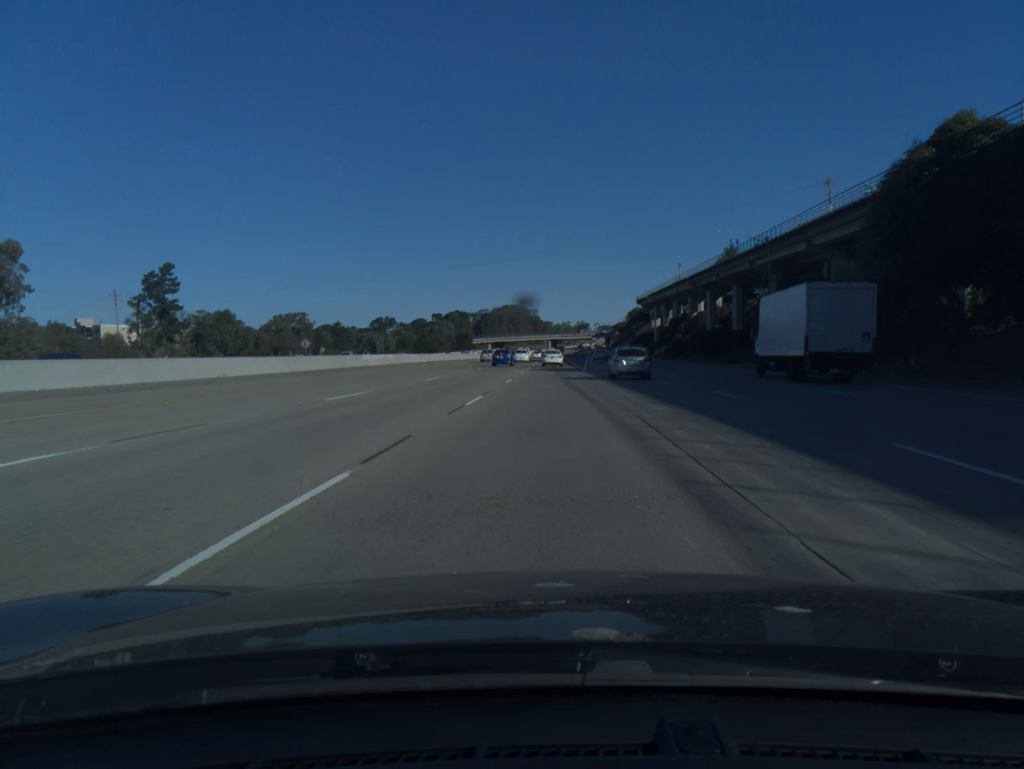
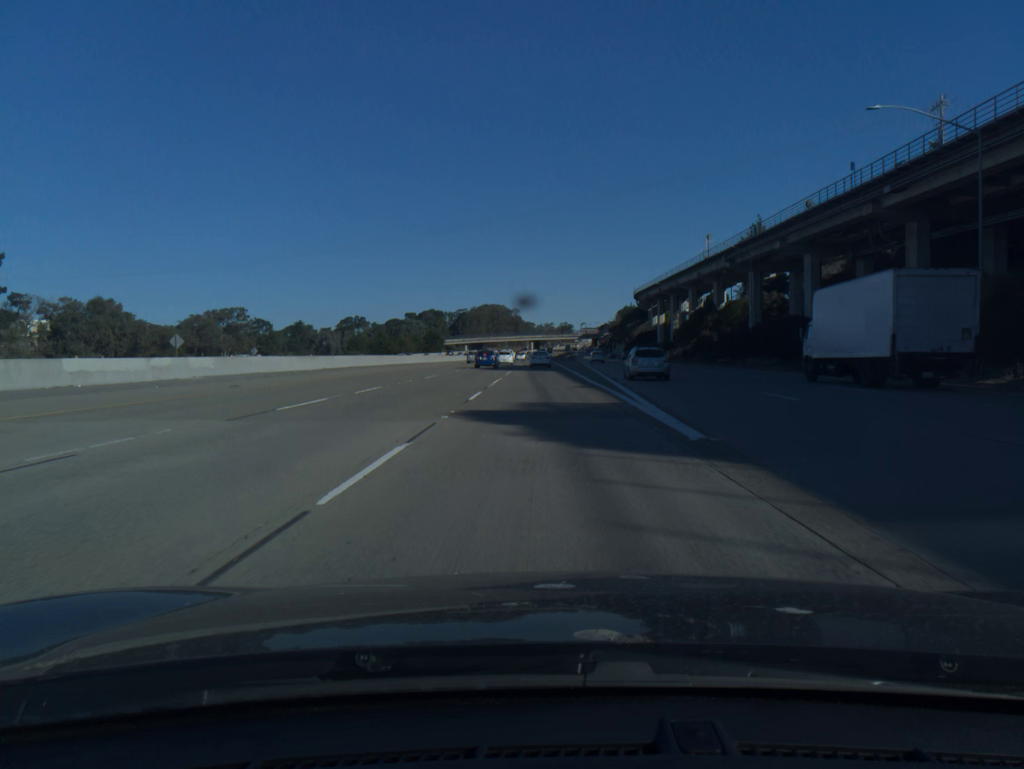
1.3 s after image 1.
(+0.4, +40.6) m; +1°
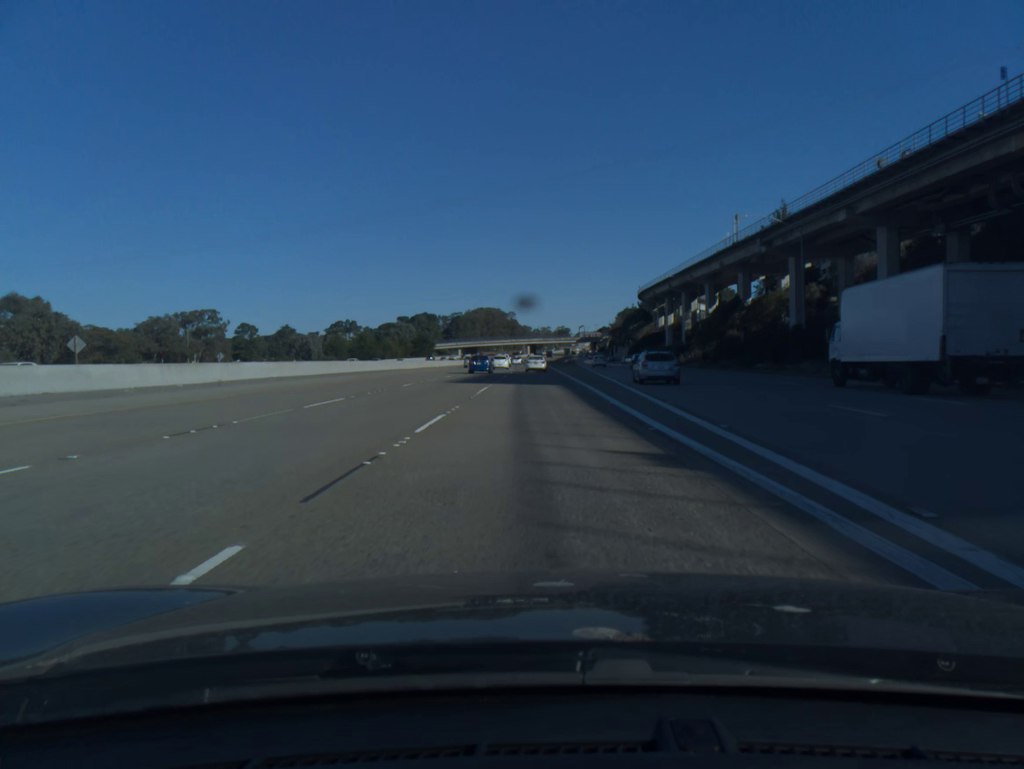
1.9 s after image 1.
(+0.1, +18.7) m; 0°
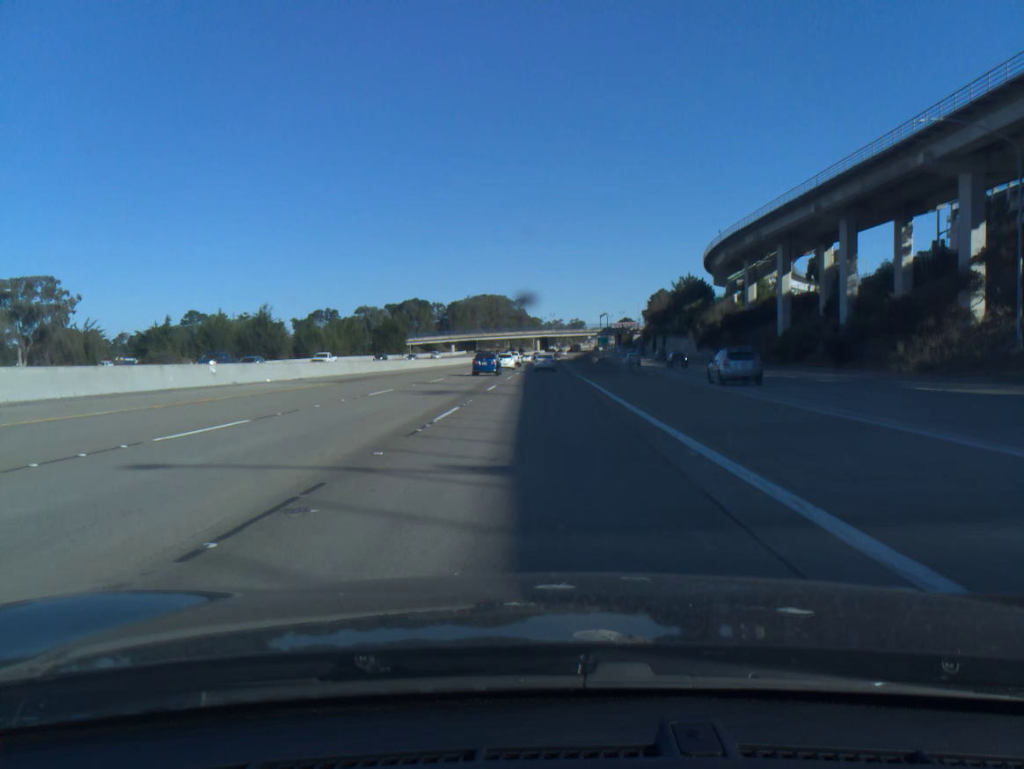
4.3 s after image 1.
(-0.5, +76.4) m; -1°
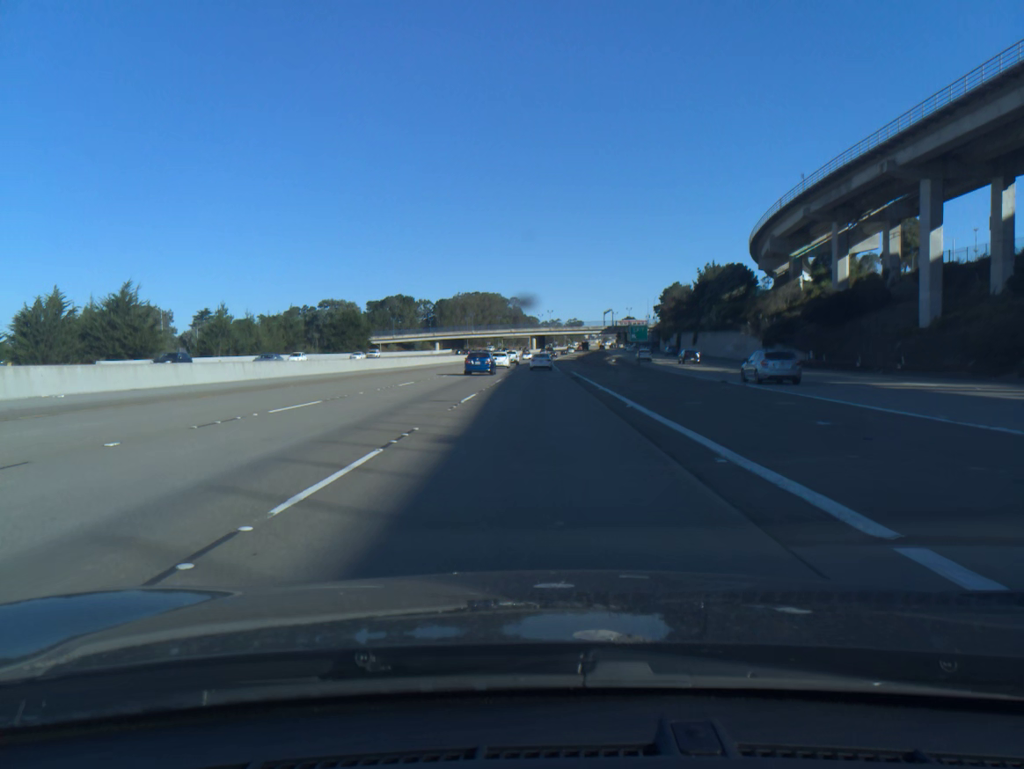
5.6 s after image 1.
(0.0, +38.7) m; 0°
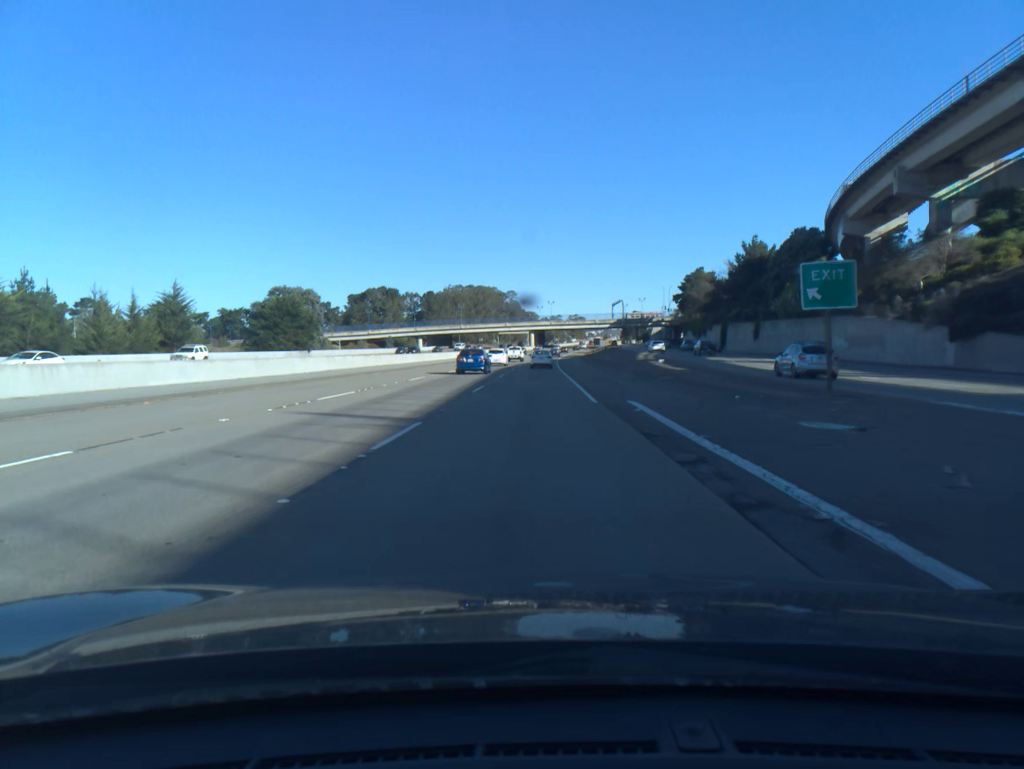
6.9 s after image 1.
(+0.1, +39.8) m; 0°
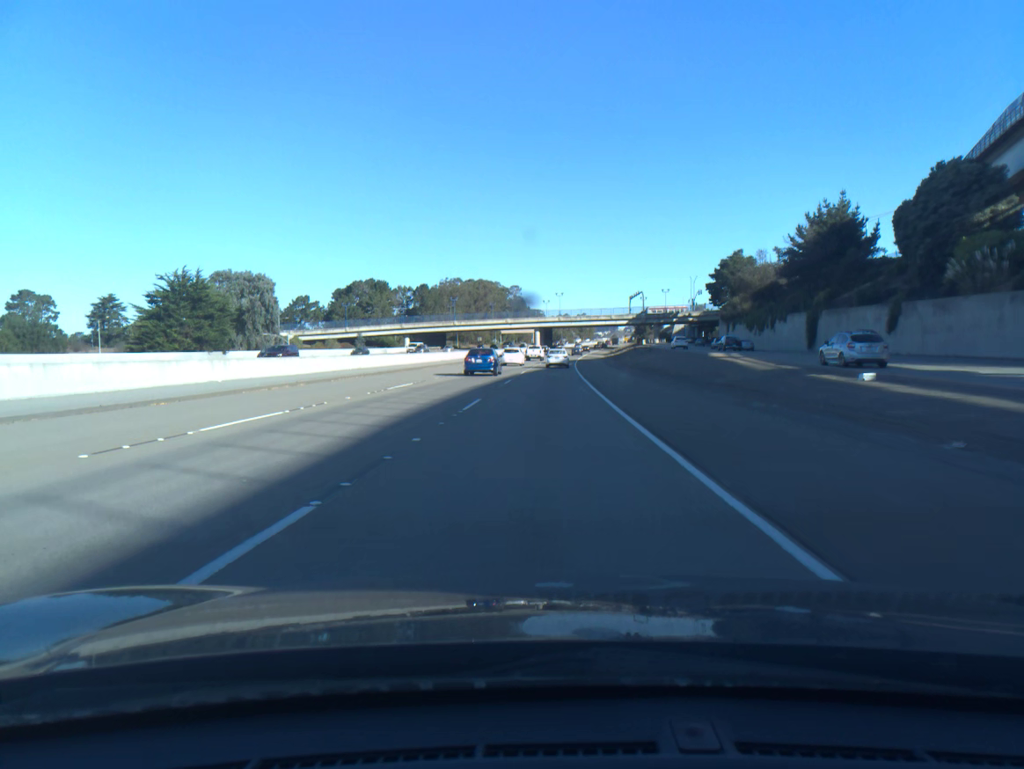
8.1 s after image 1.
(-0.2, +36.3) m; 0°
